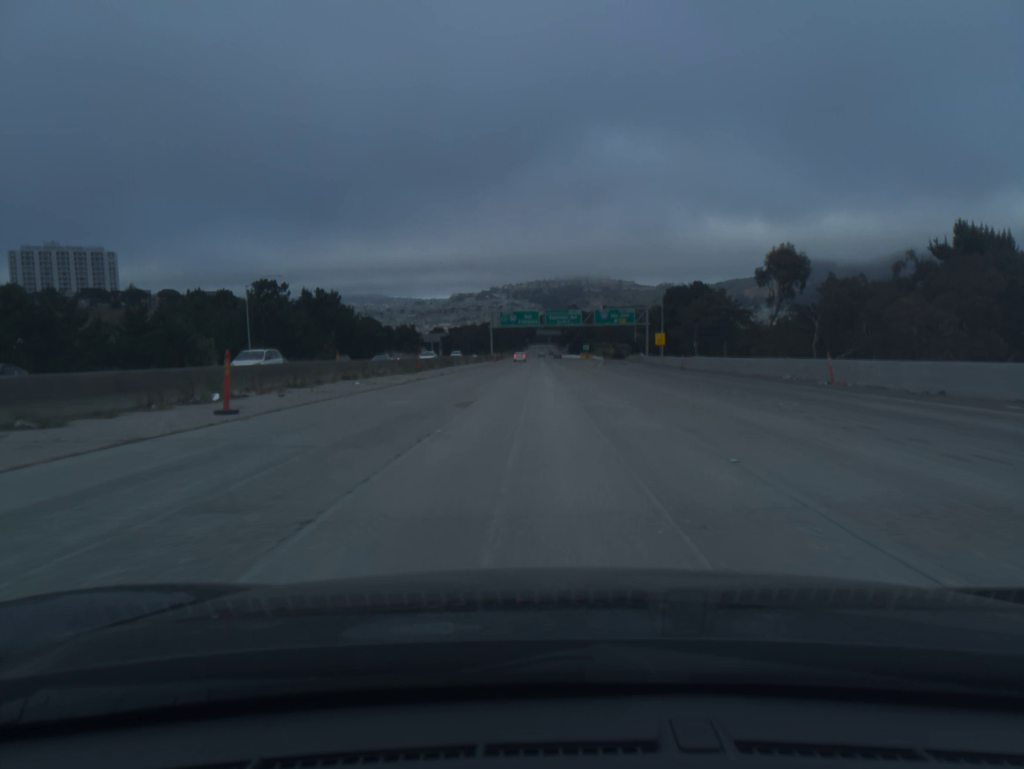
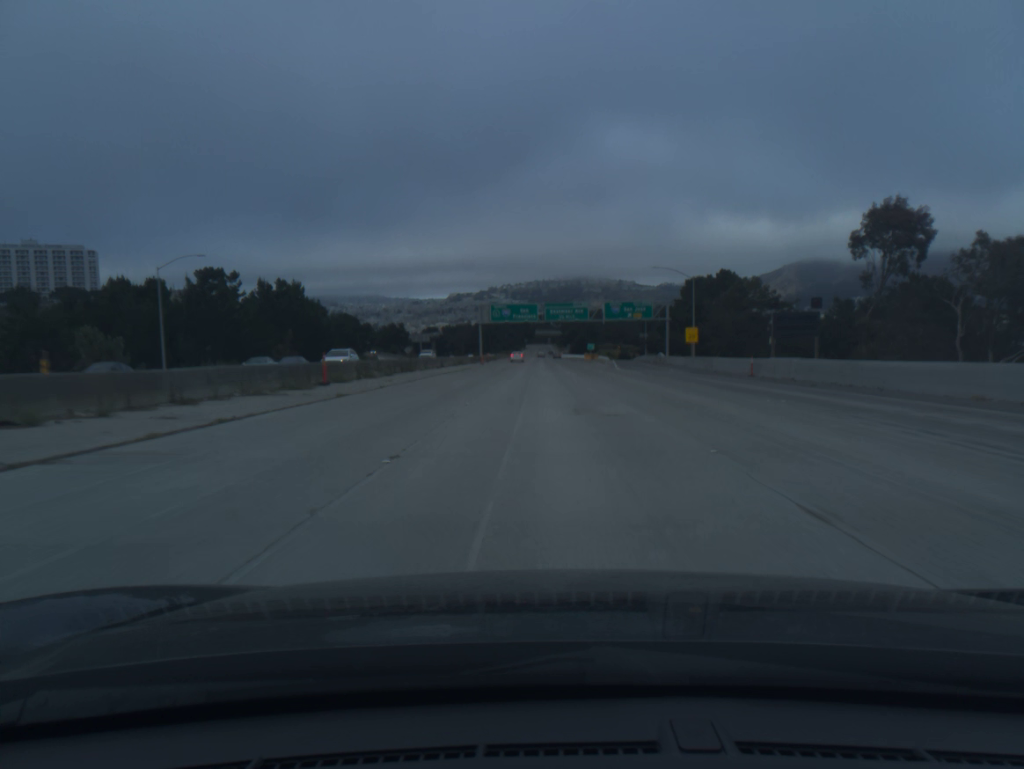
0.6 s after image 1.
(0.0, +21.2) m; 0°
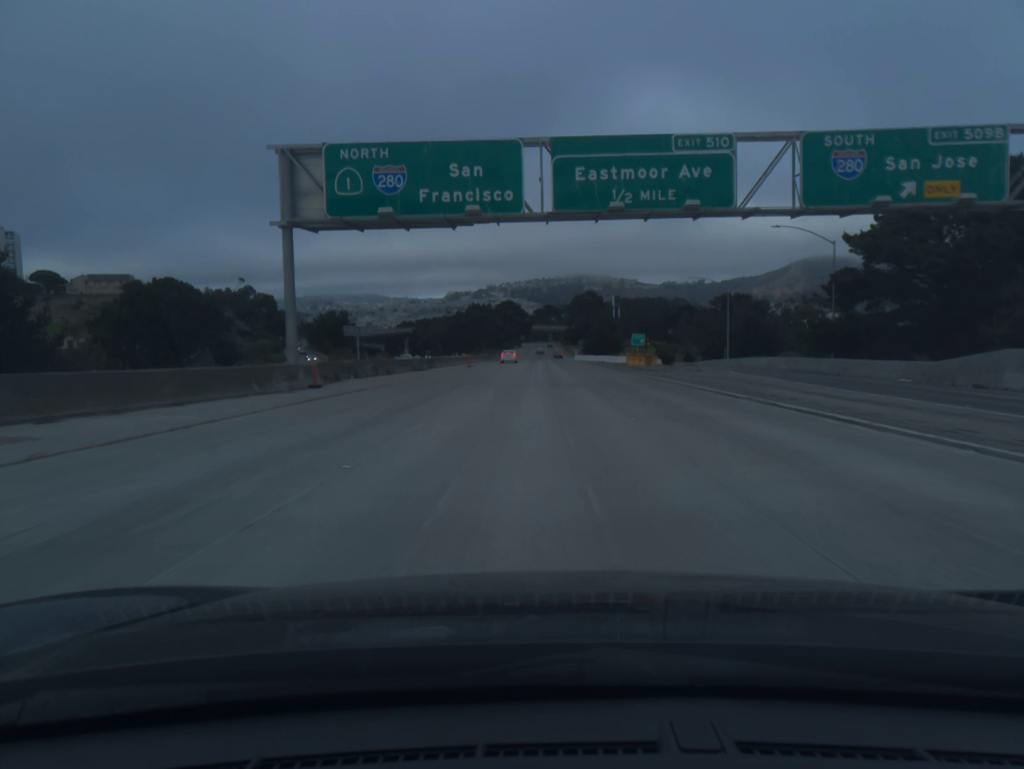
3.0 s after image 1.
(+0.3, +84.5) m; 0°
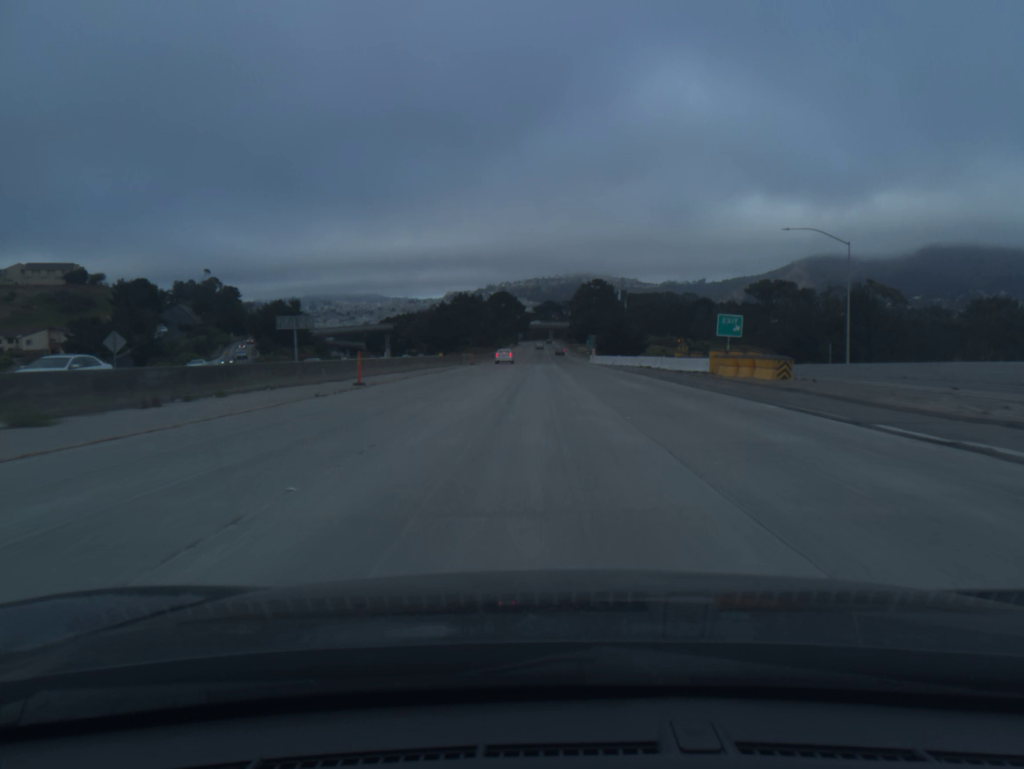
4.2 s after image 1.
(0.0, +42.2) m; 0°
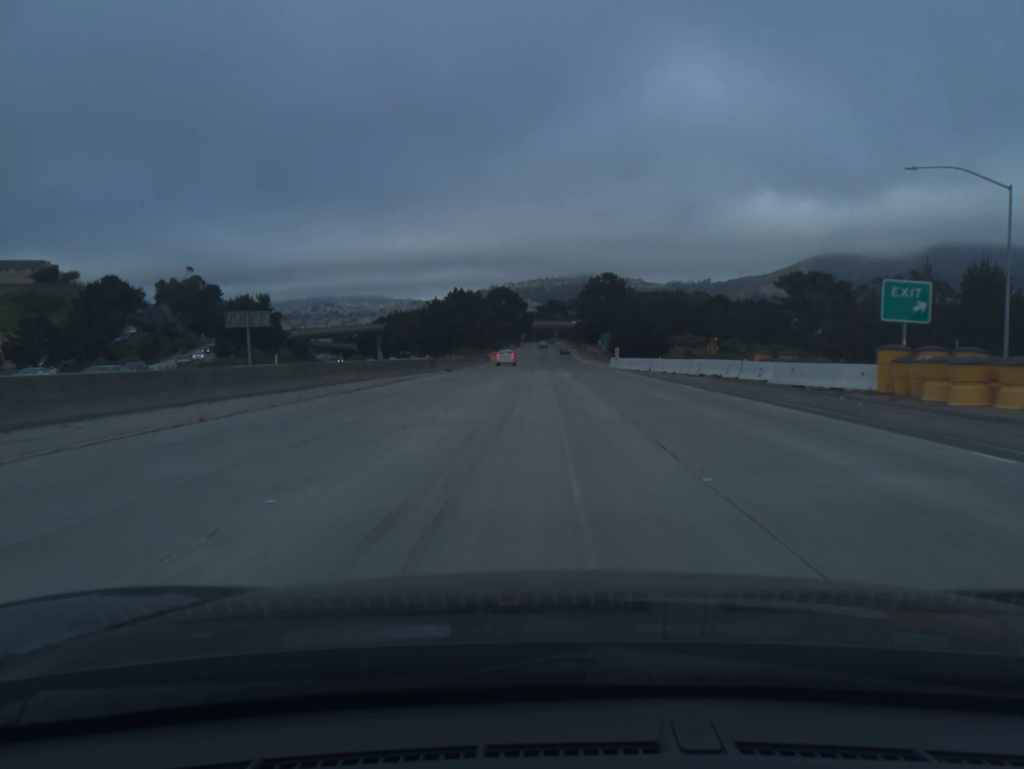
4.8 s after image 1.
(0.0, +21.0) m; 0°
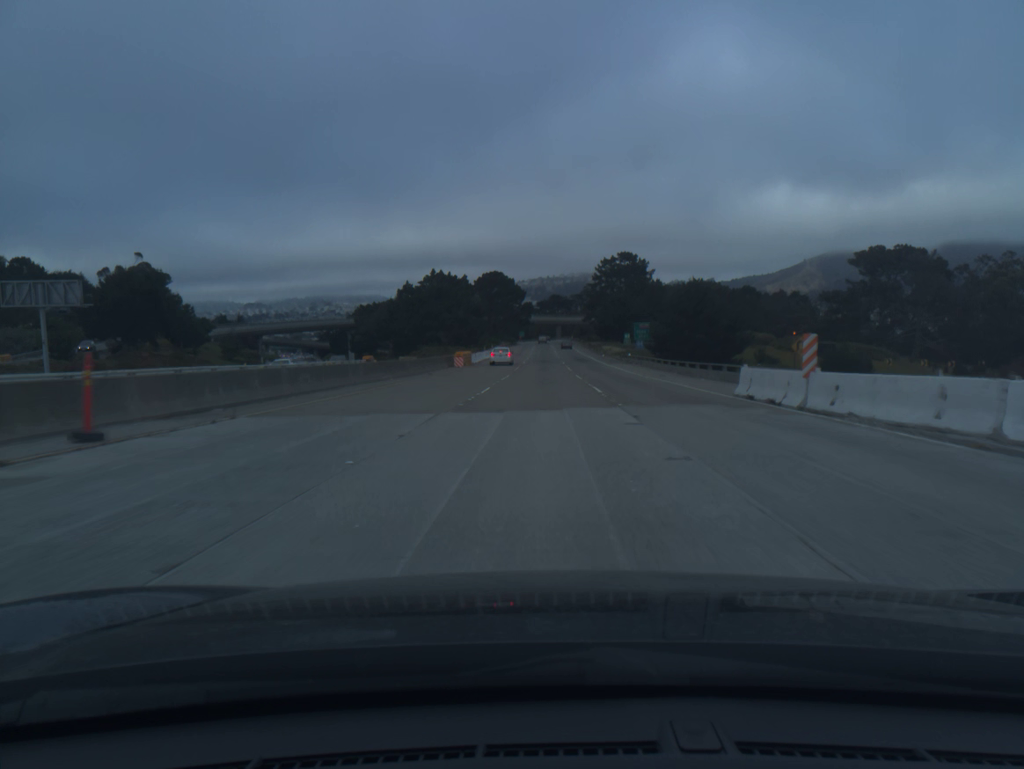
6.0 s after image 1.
(-0.1, +41.7) m; 0°
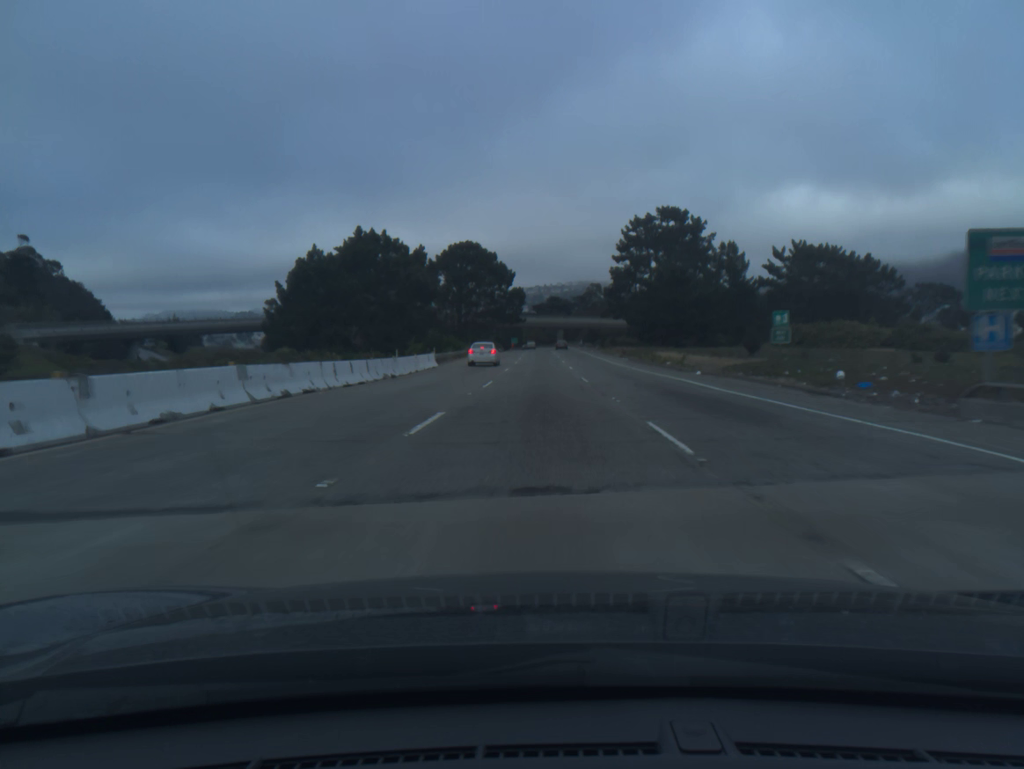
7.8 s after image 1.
(+0.2, +60.9) m; 0°
